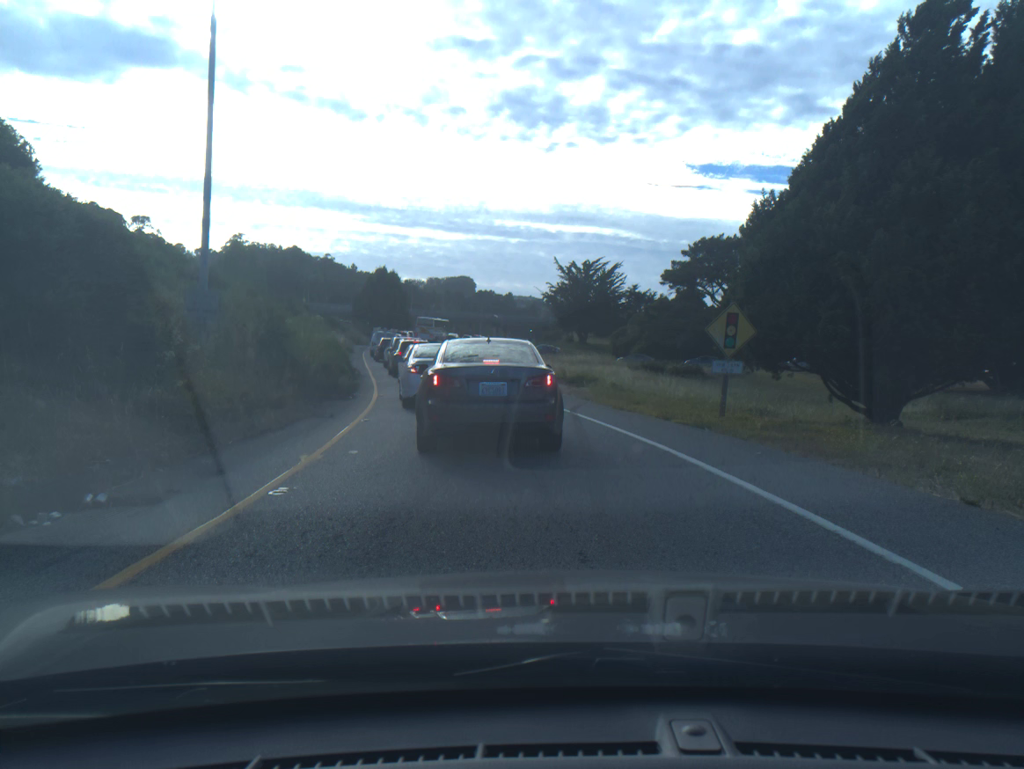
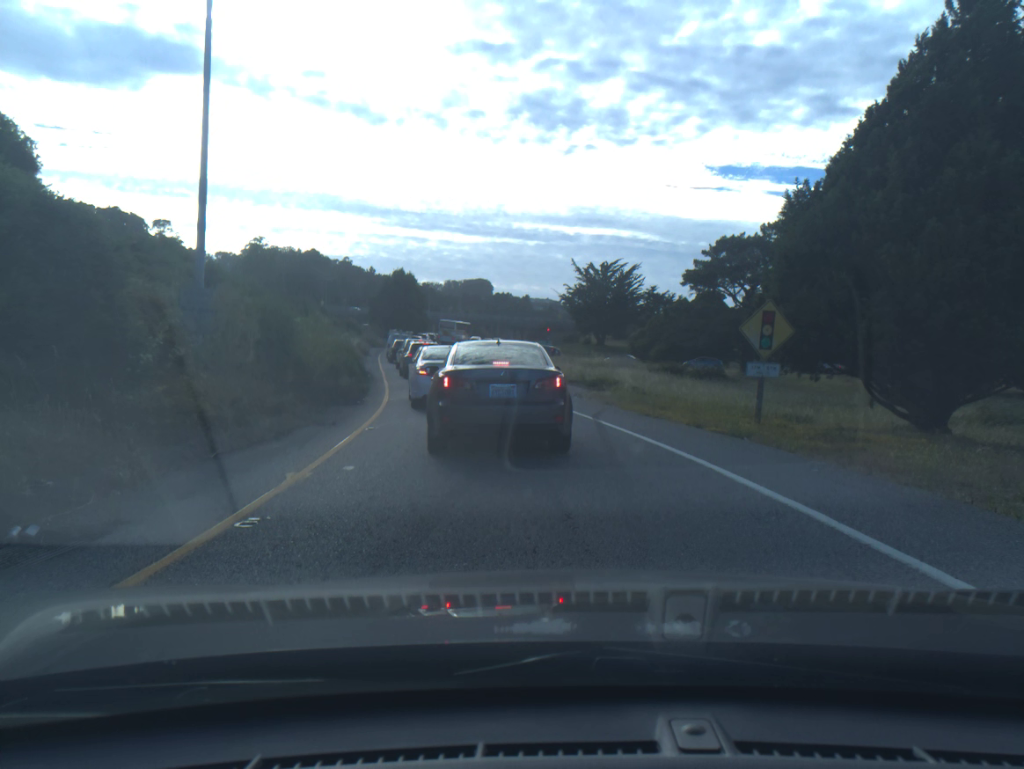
(0.0, +1.3) m; -1°
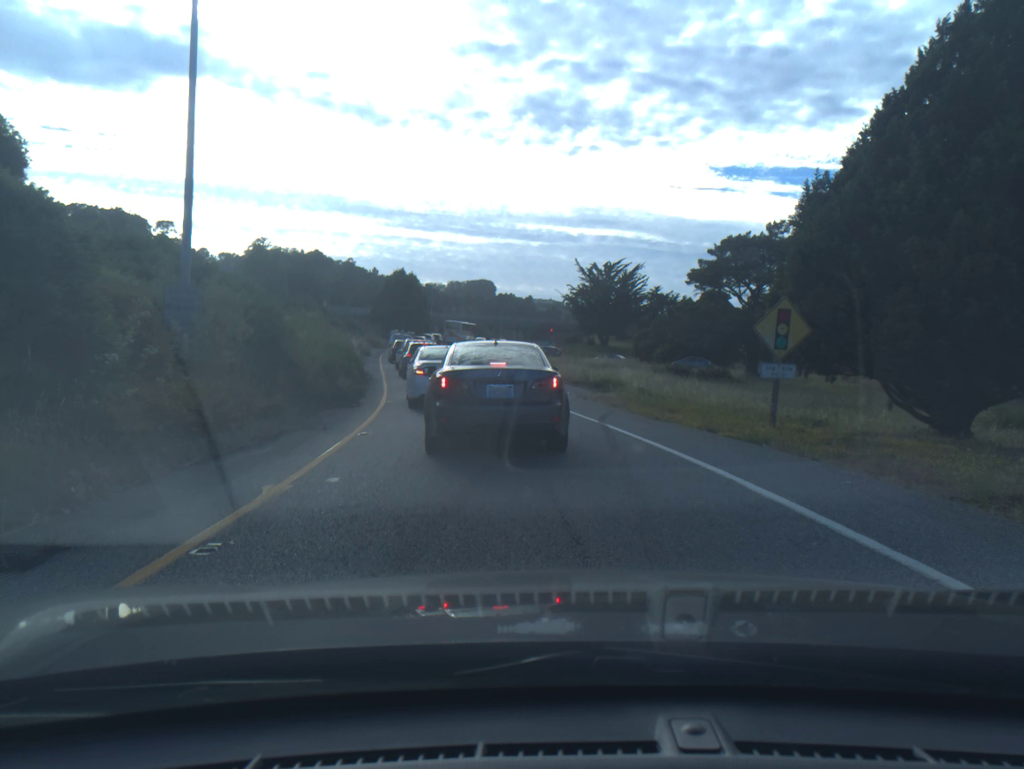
(0.0, +0.8) m; 0°
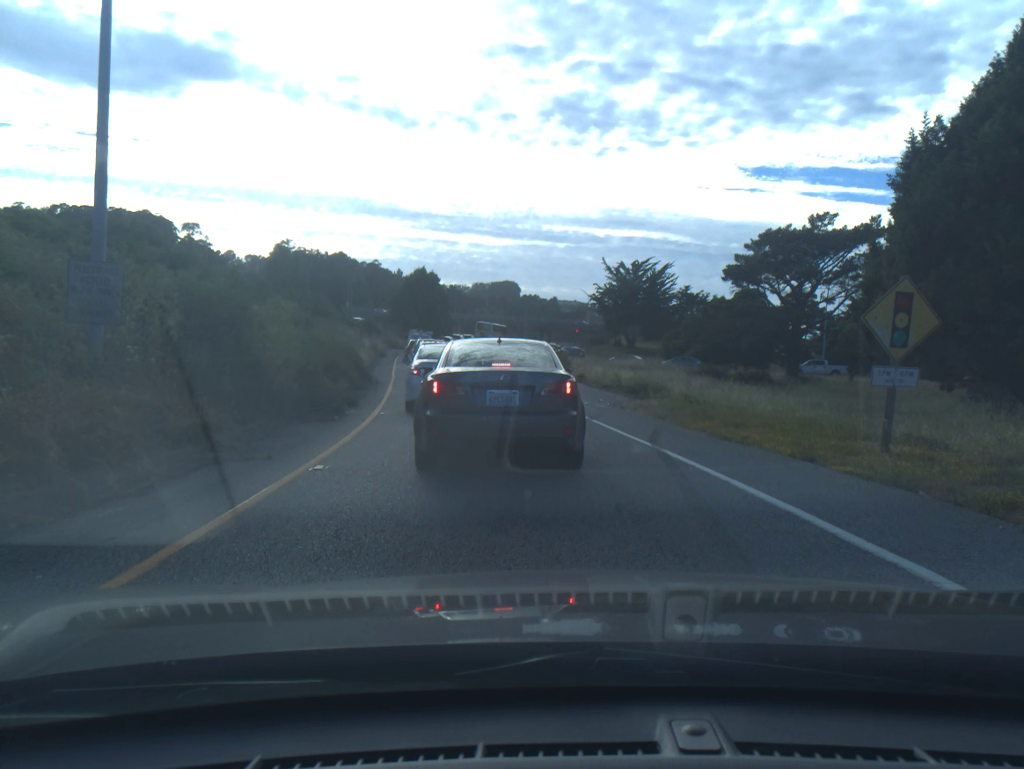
(-0.1, +3.9) m; -2°
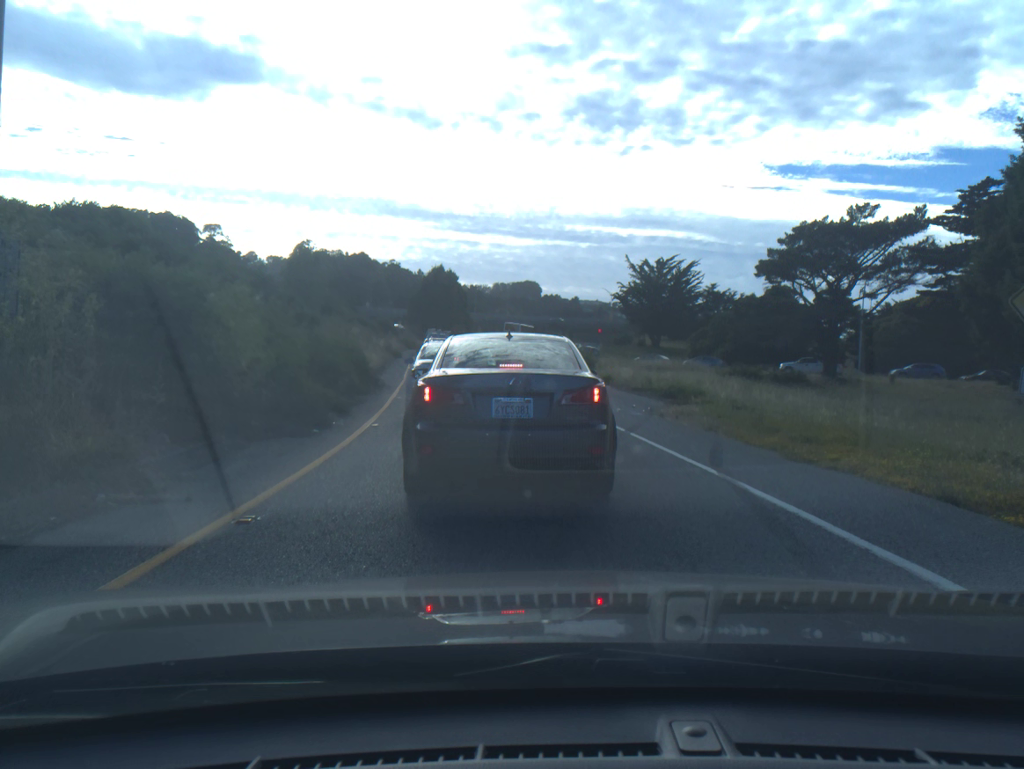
(0.0, +2.9) m; -2°
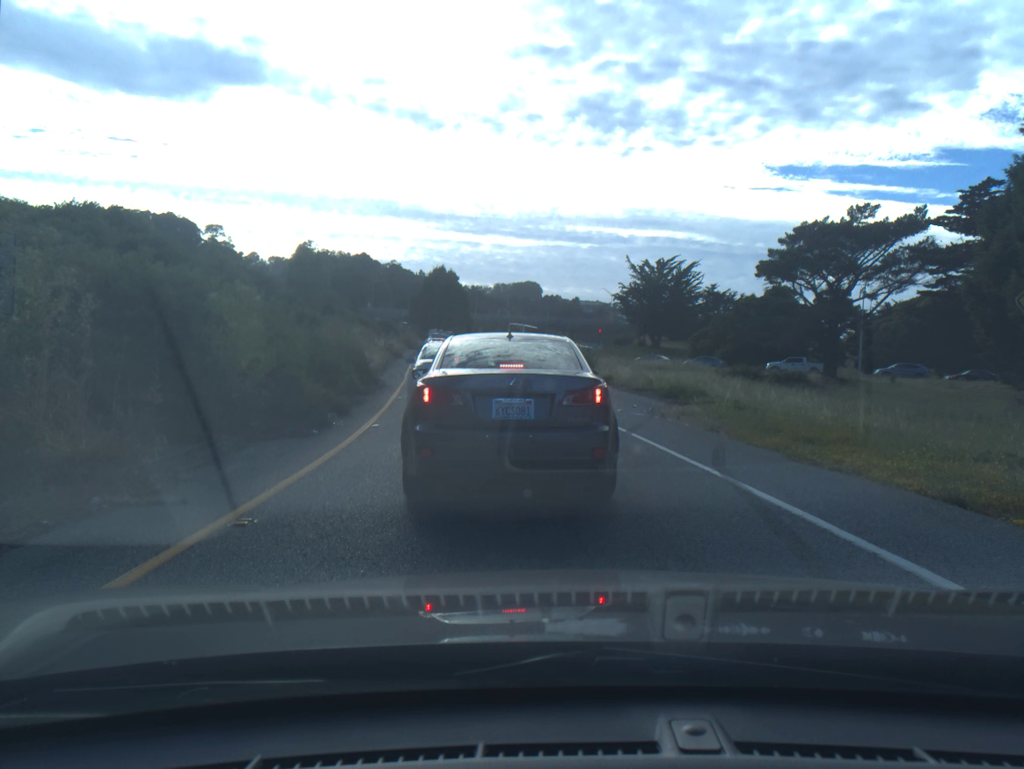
(0.0, +0.1) m; 0°
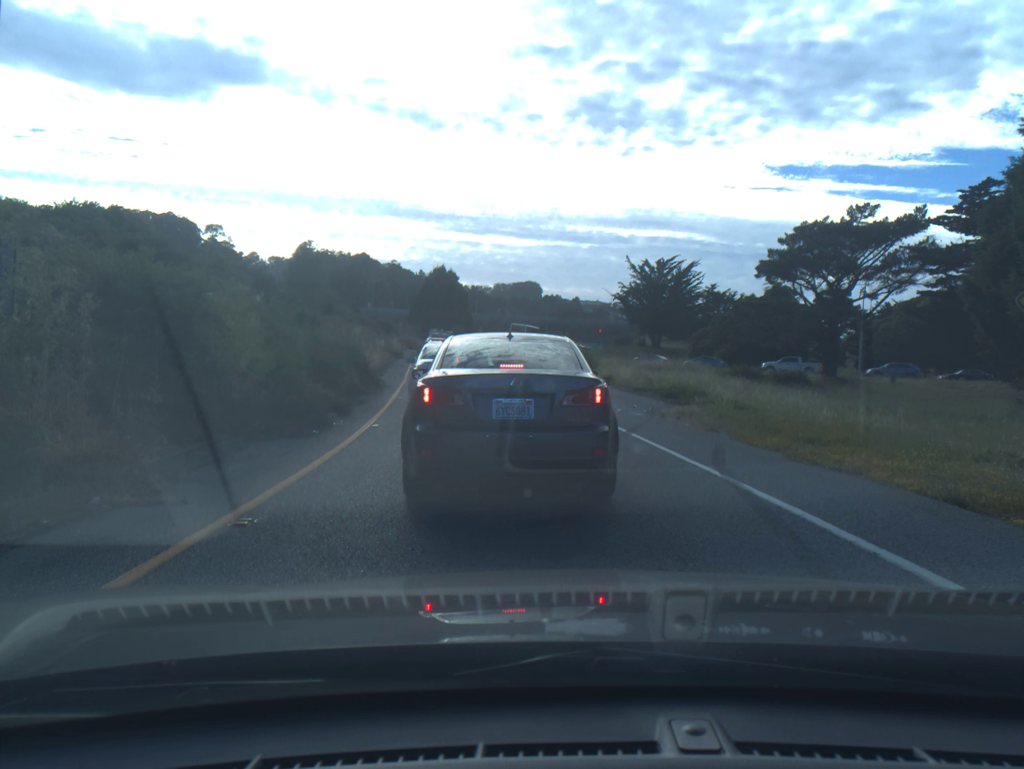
(0.0, 0.0) m; 0°
